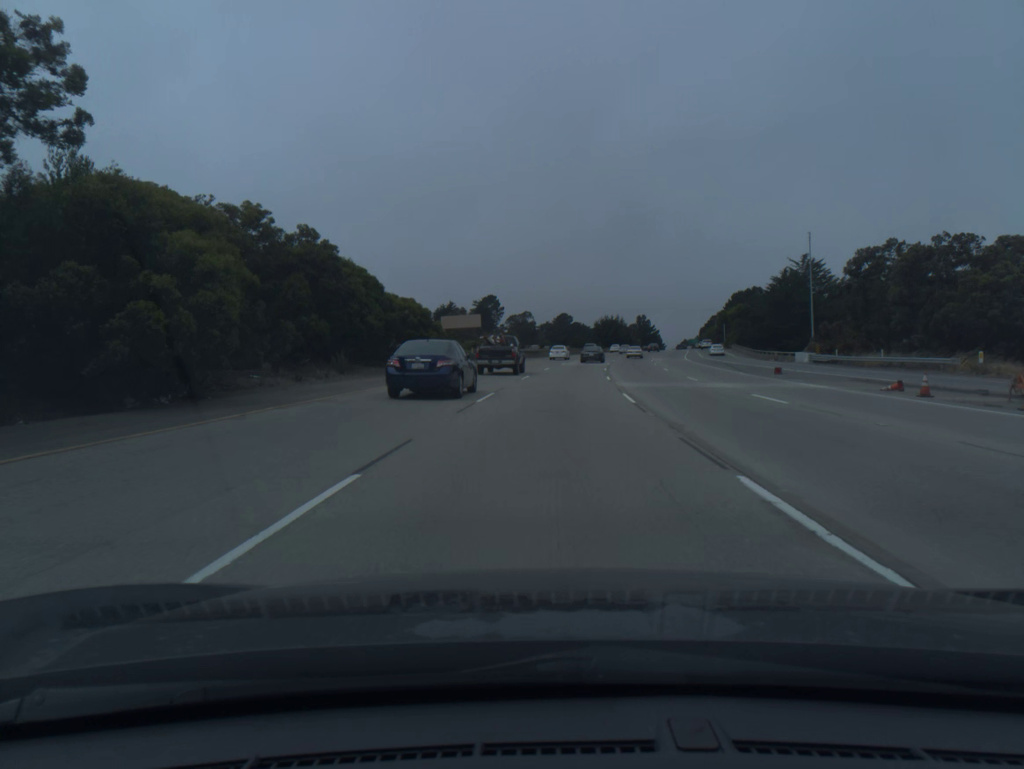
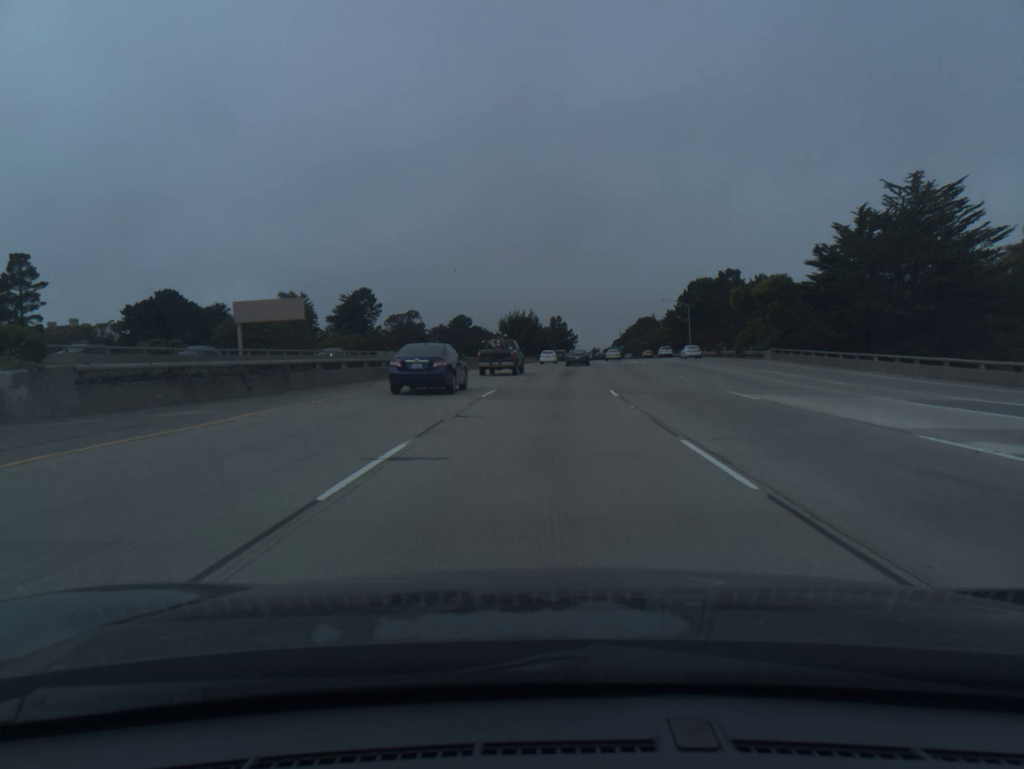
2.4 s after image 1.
(+4.3, +69.9) m; +7°
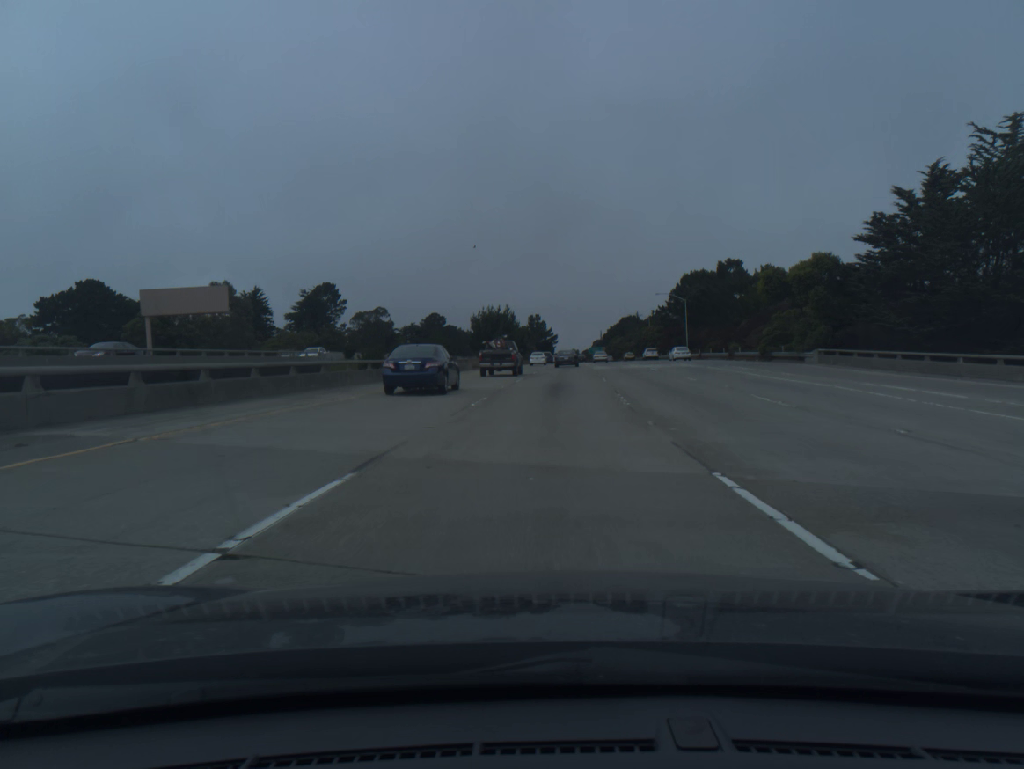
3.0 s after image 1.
(+0.2, +17.2) m; +2°
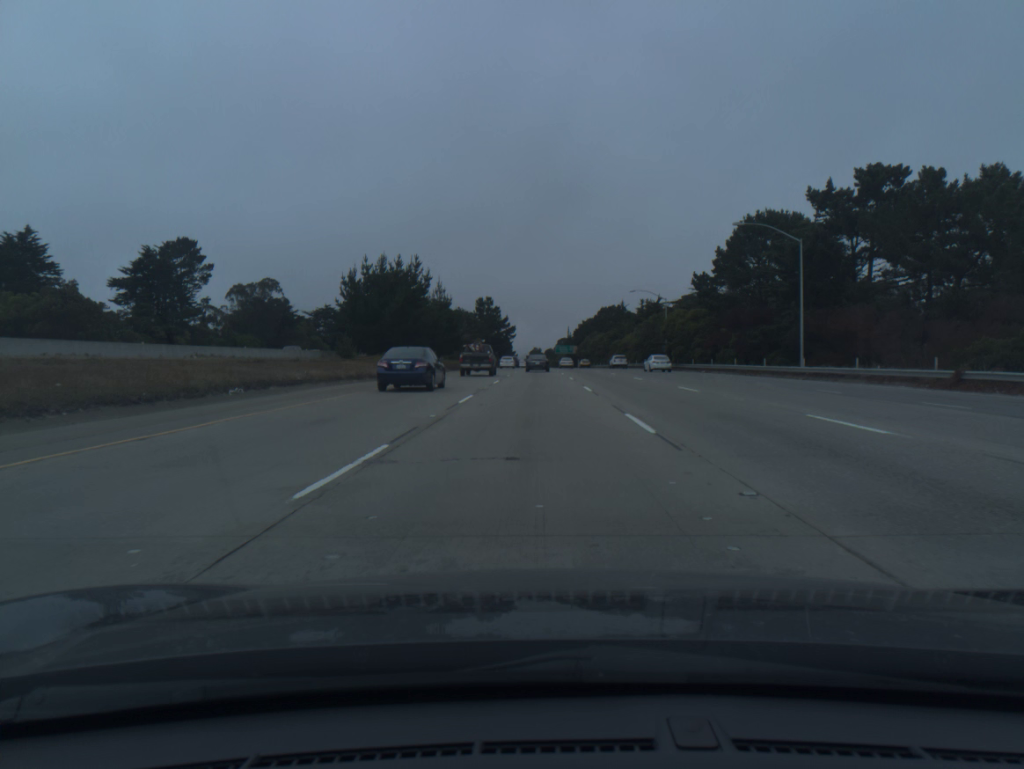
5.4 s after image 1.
(+2.5, +68.8) m; +3°
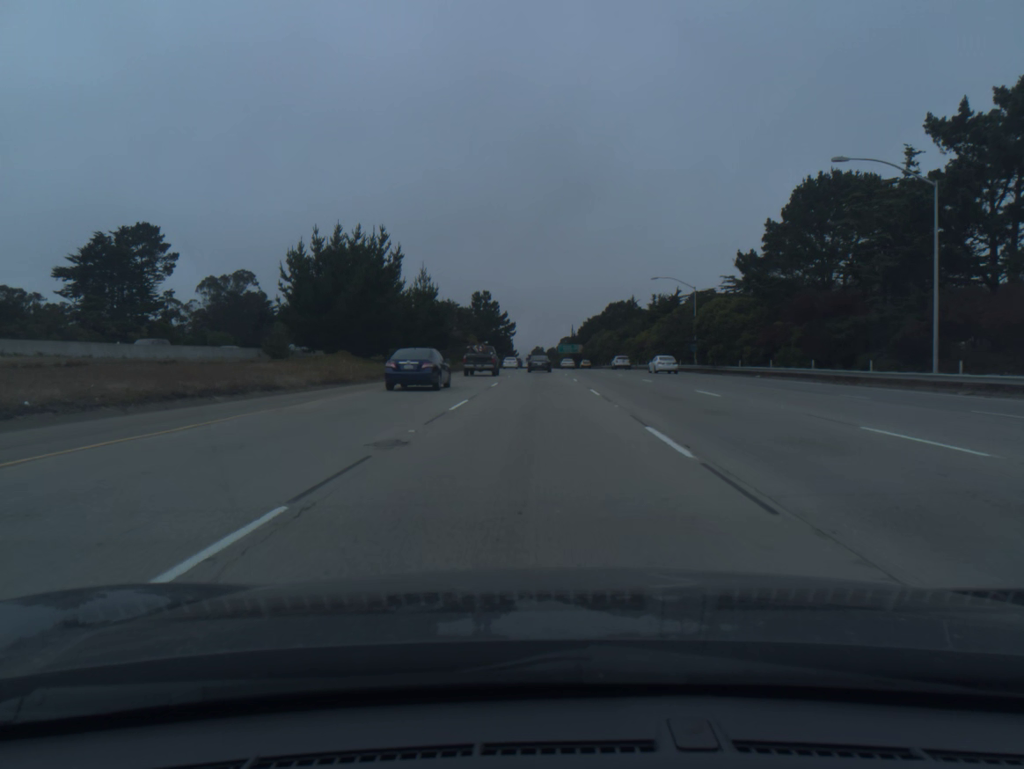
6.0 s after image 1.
(0.0, +17.3) m; 0°
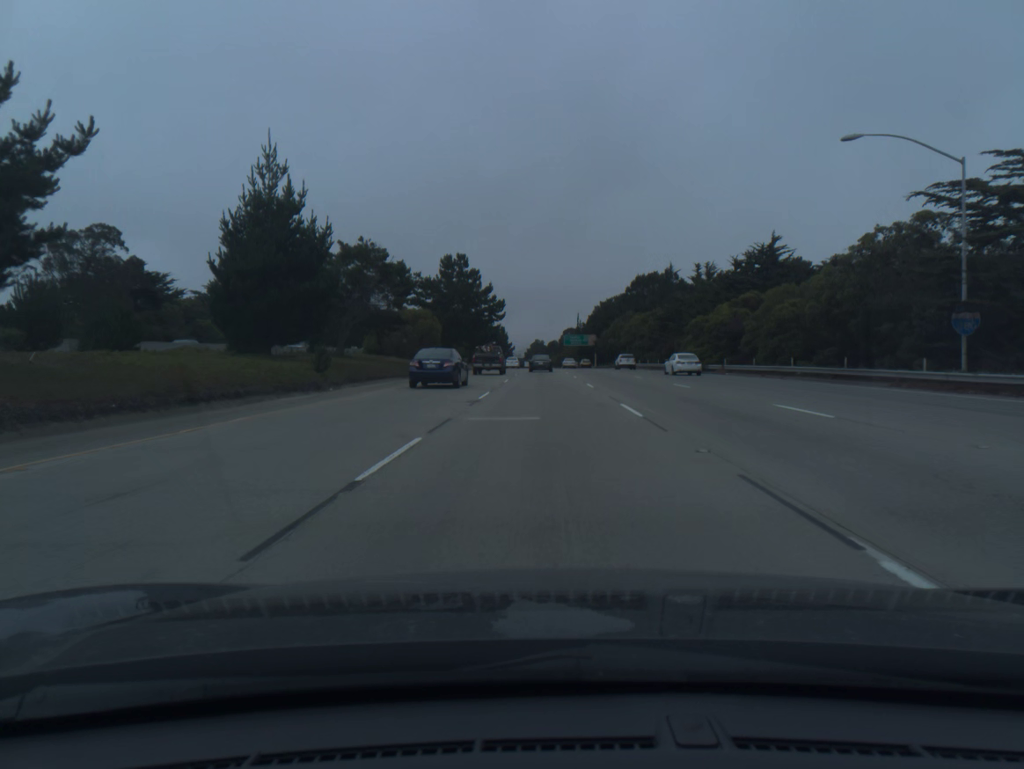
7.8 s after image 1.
(-0.1, +52.3) m; 0°
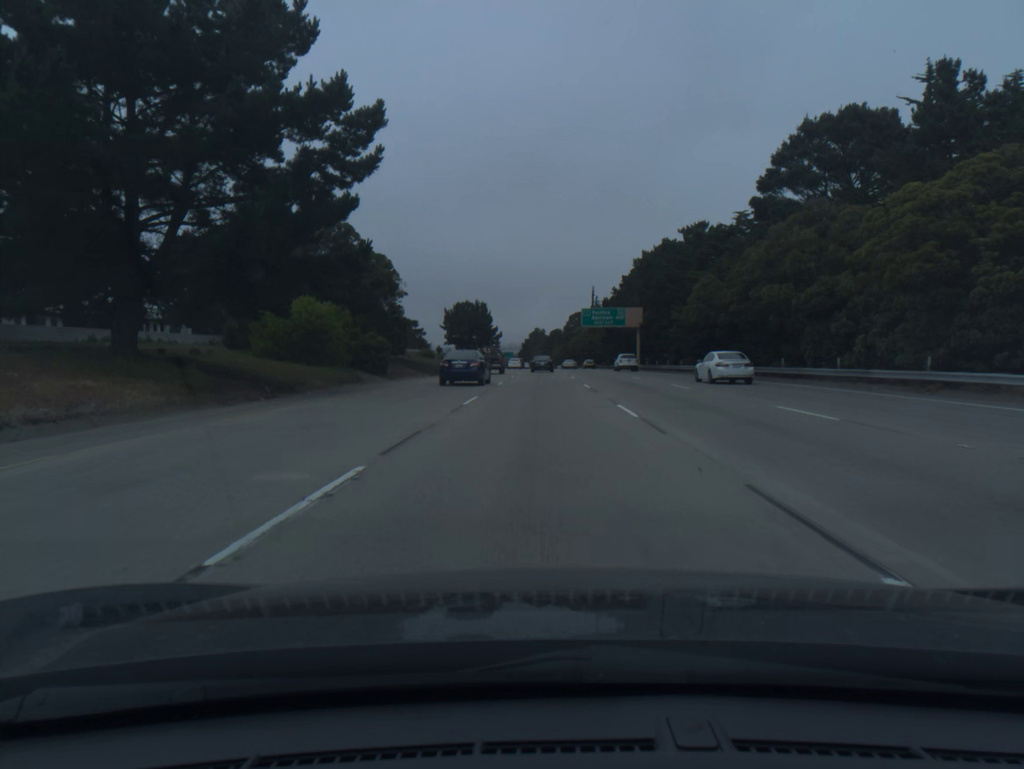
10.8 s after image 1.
(+0.3, +88.0) m; 0°
